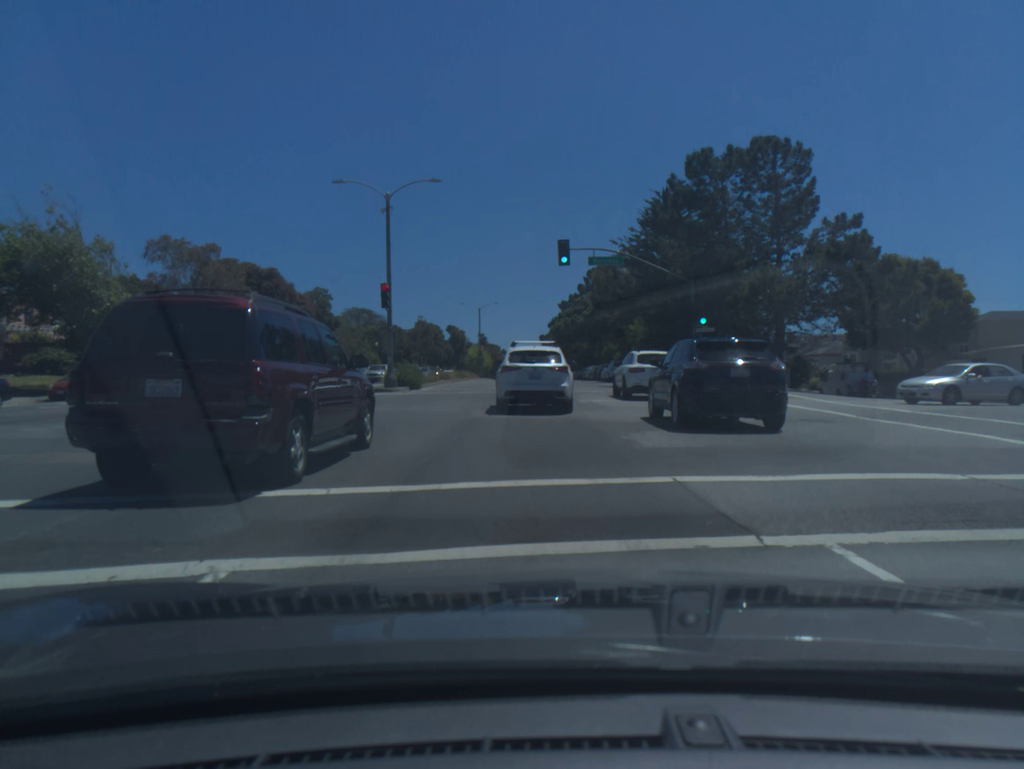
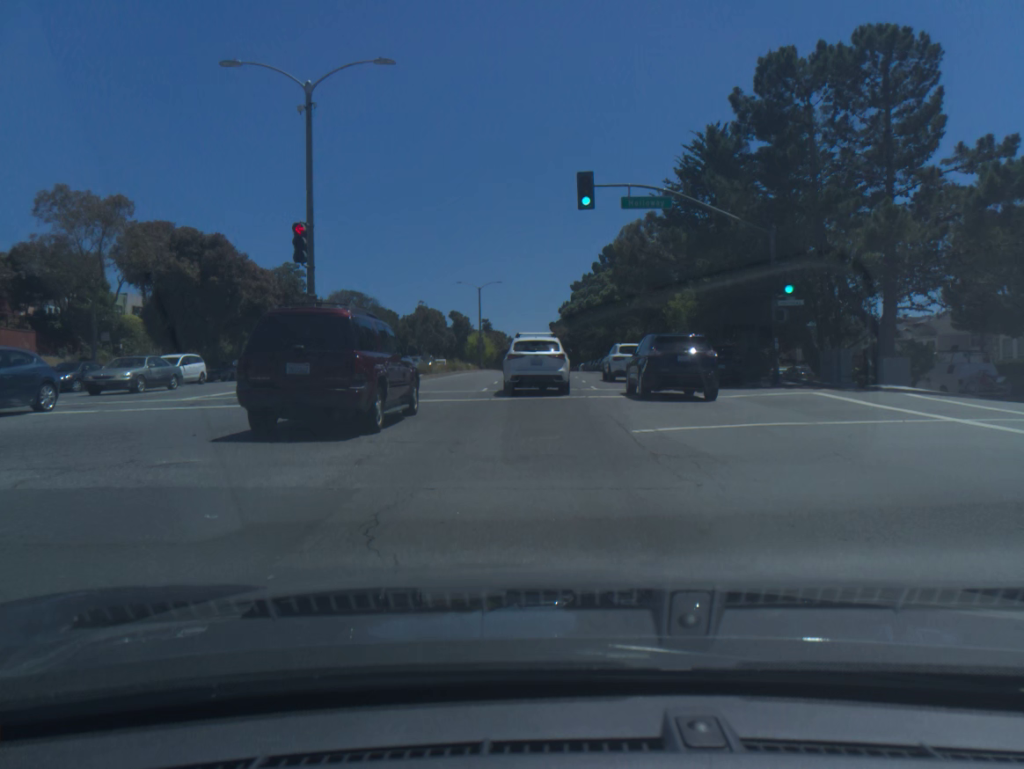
(-0.2, +12.5) m; -1°
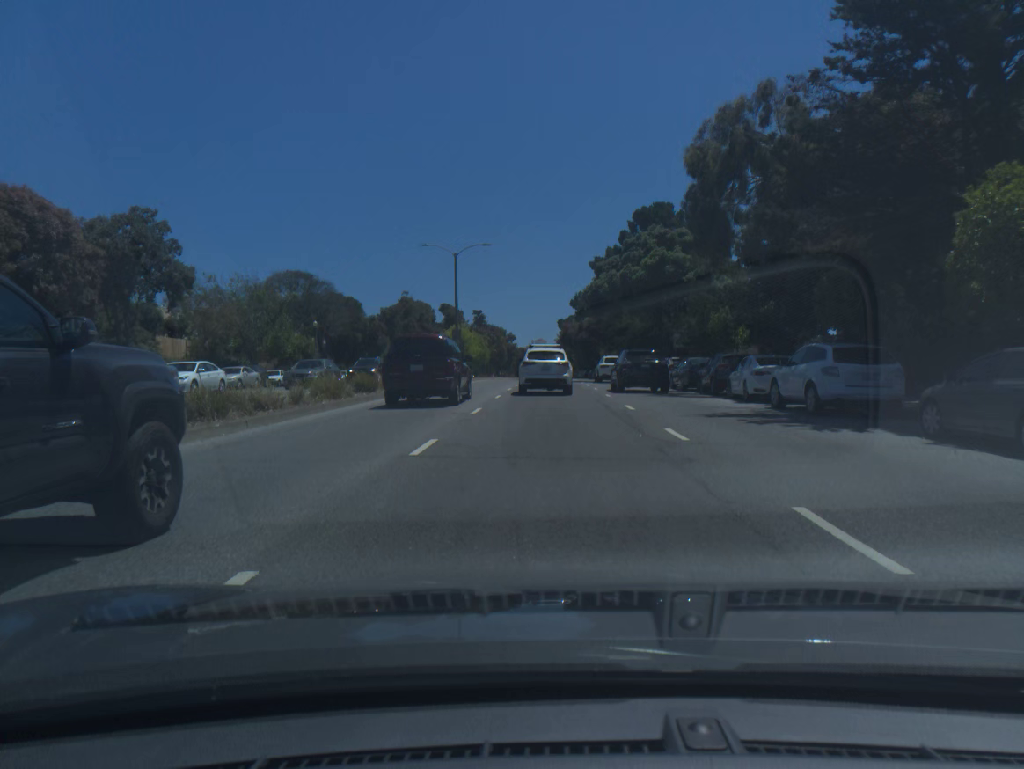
(-0.2, +28.1) m; 0°
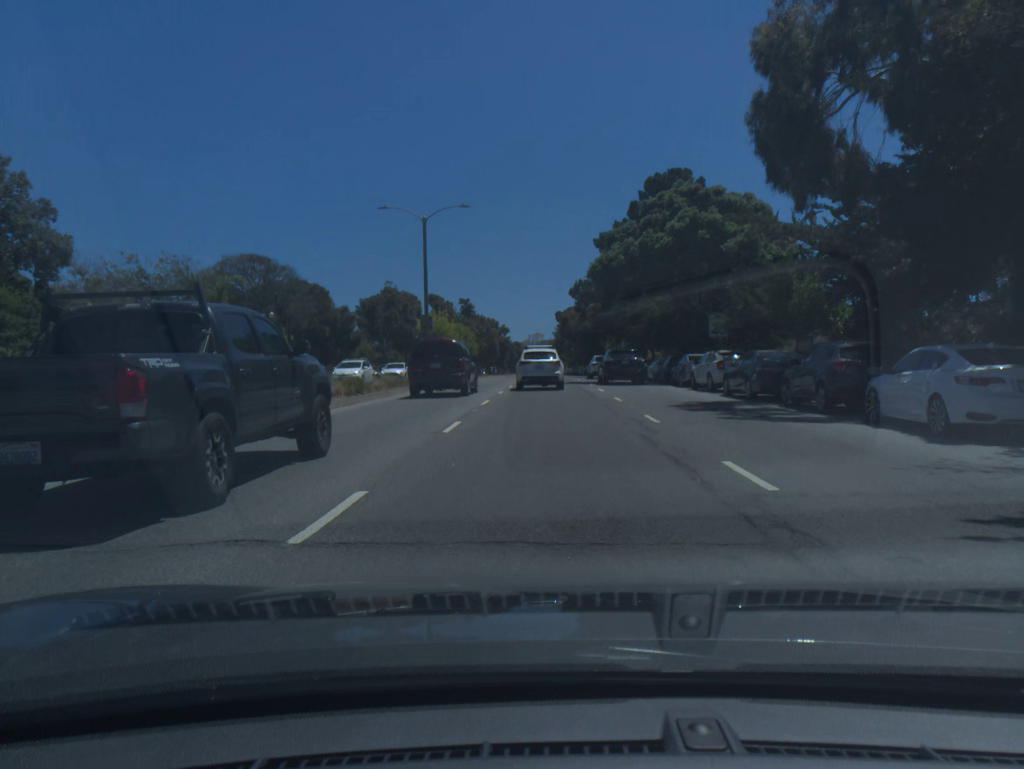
(0.0, +11.8) m; 0°
